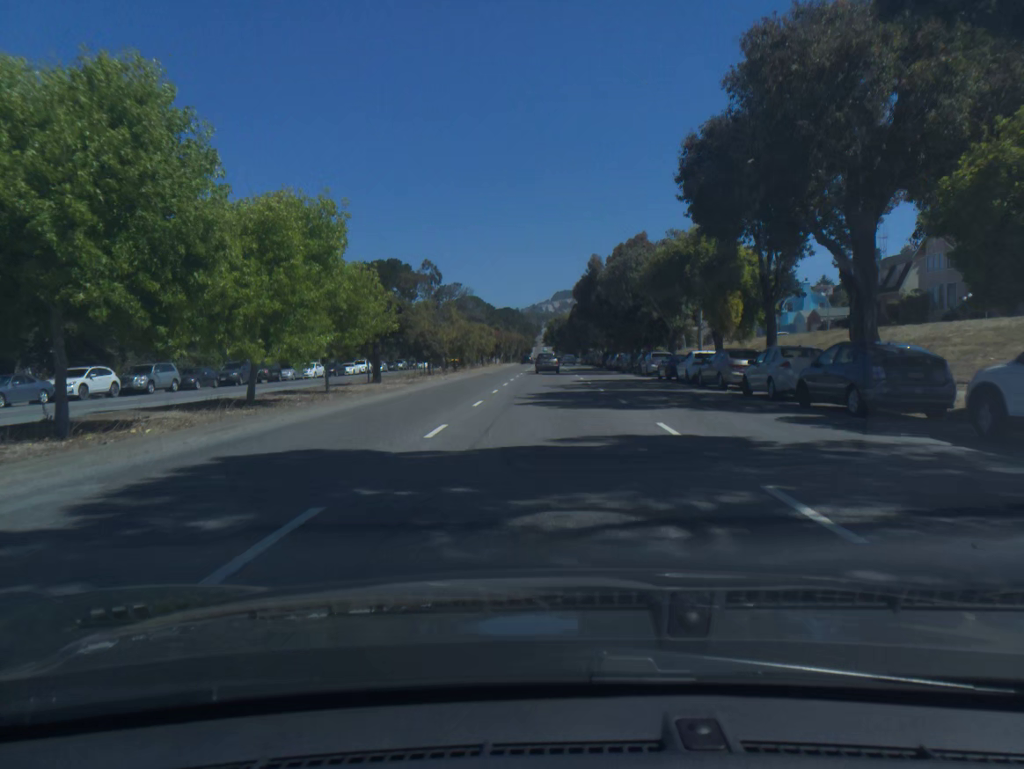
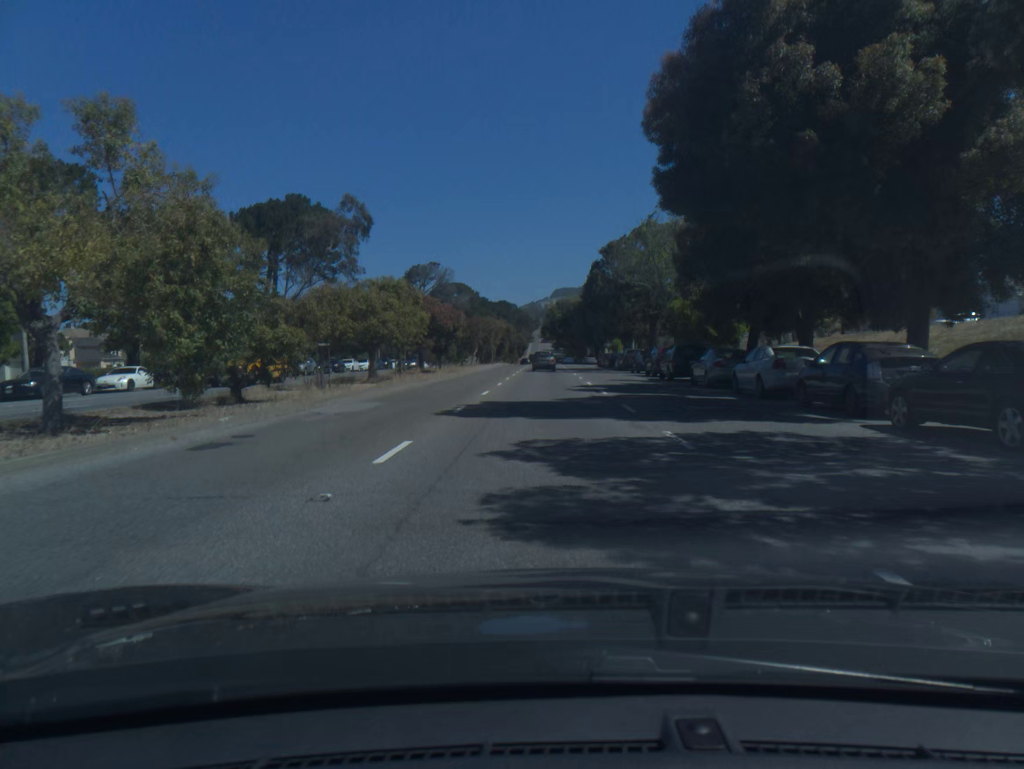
(+0.2, +46.1) m; 0°
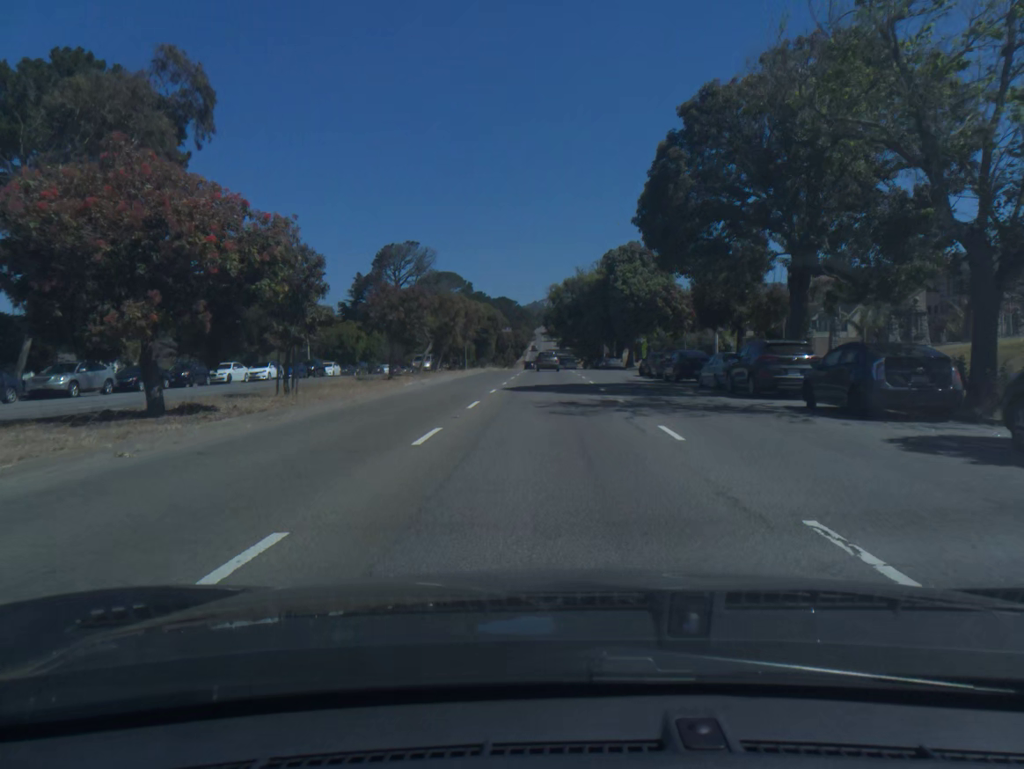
(-0.1, +34.7) m; 0°
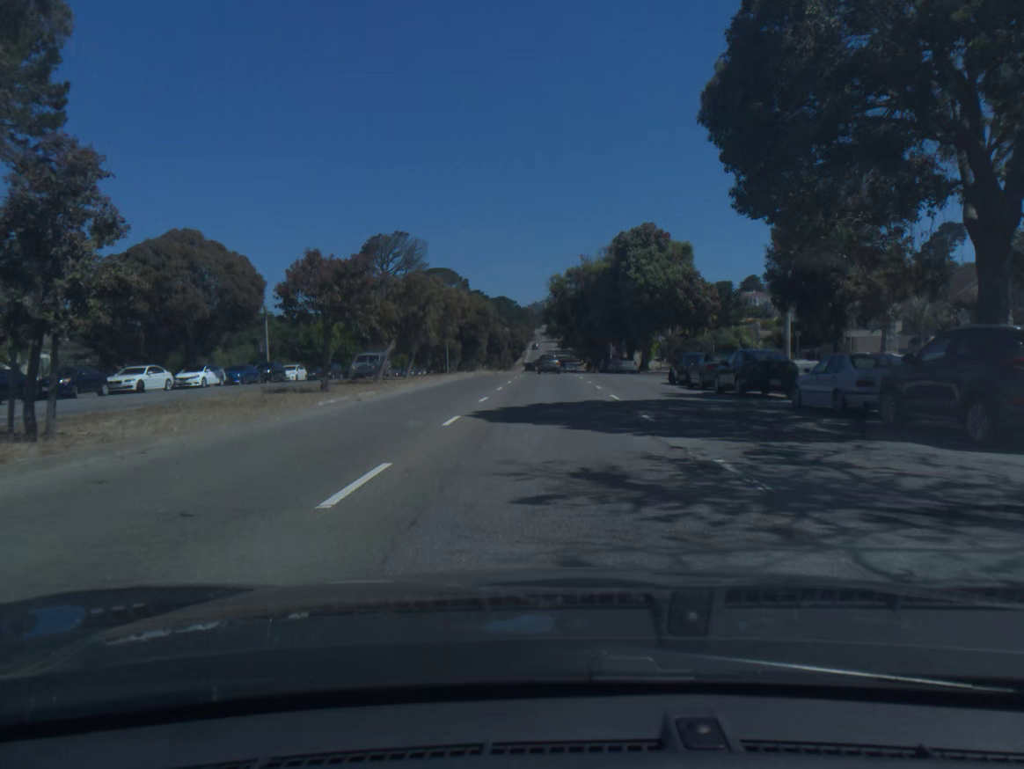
(0.0, +11.6) m; 0°
